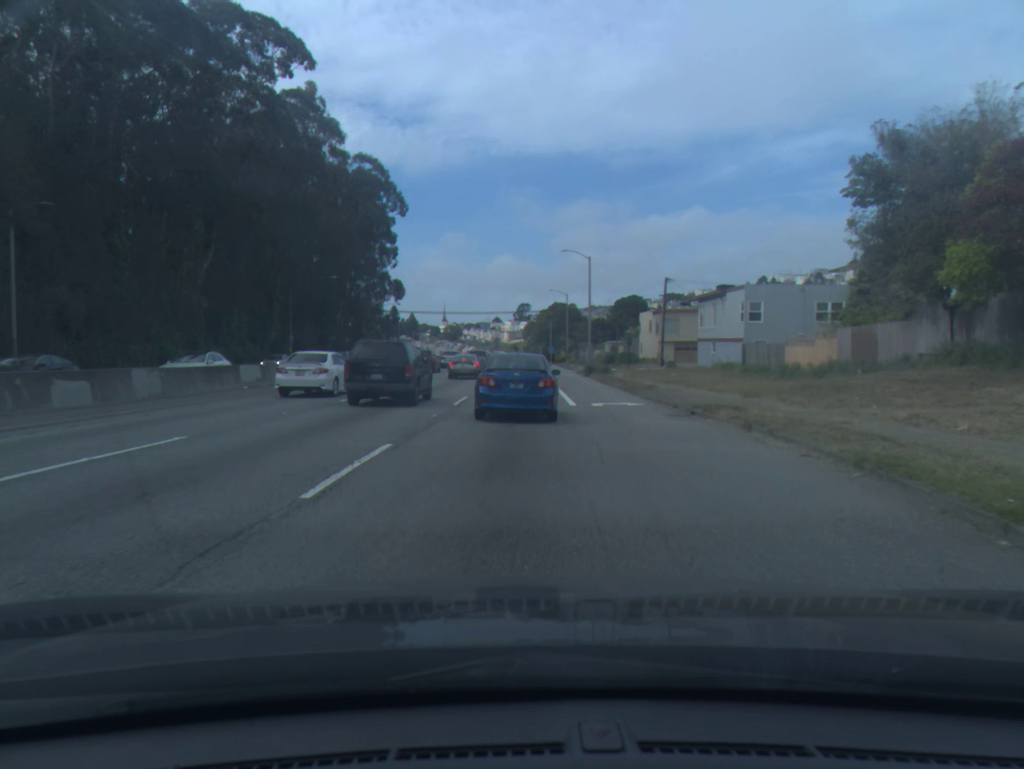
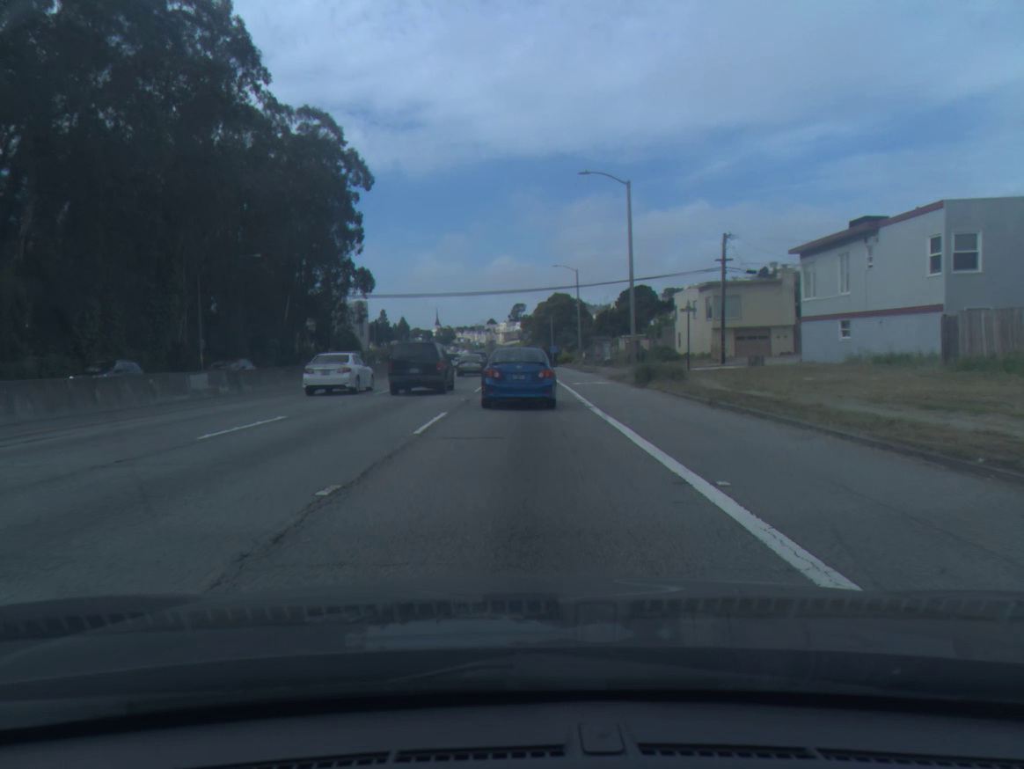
(+0.1, +25.0) m; 0°
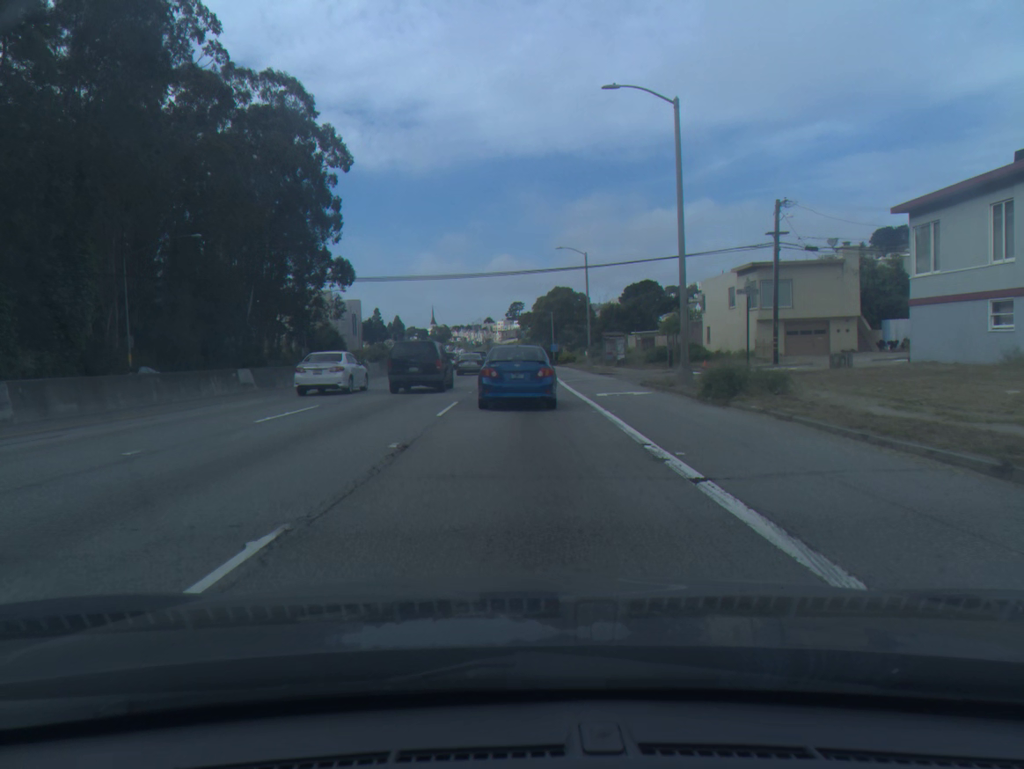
(0.0, +11.6) m; 0°
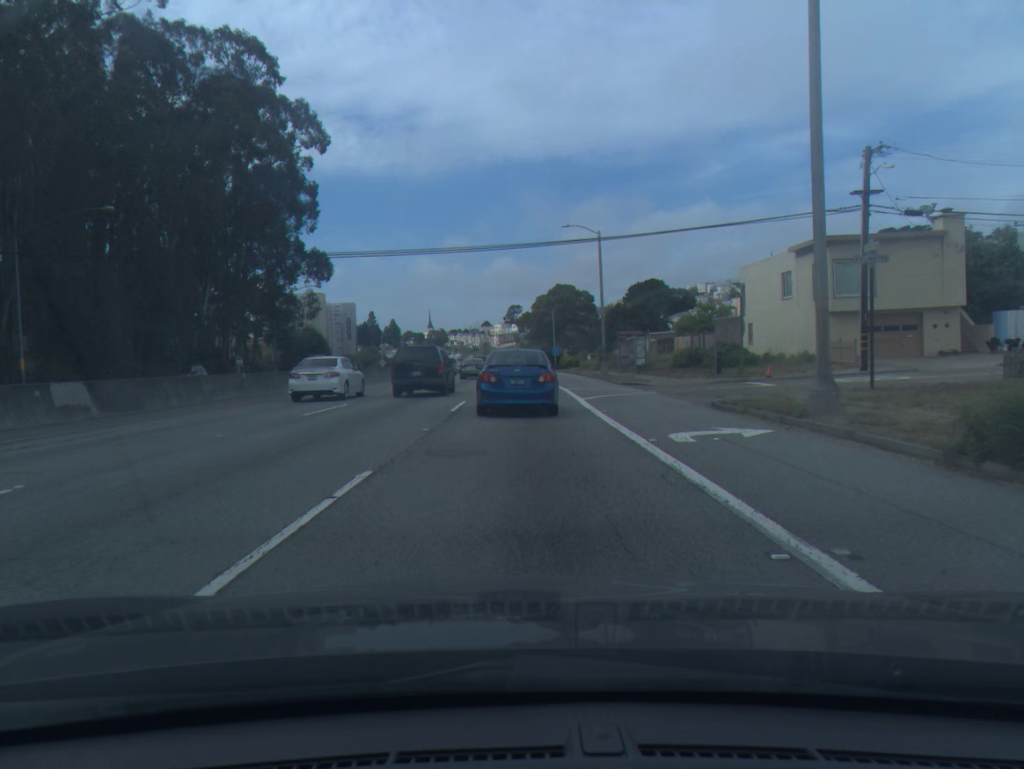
(0.0, +11.7) m; 0°
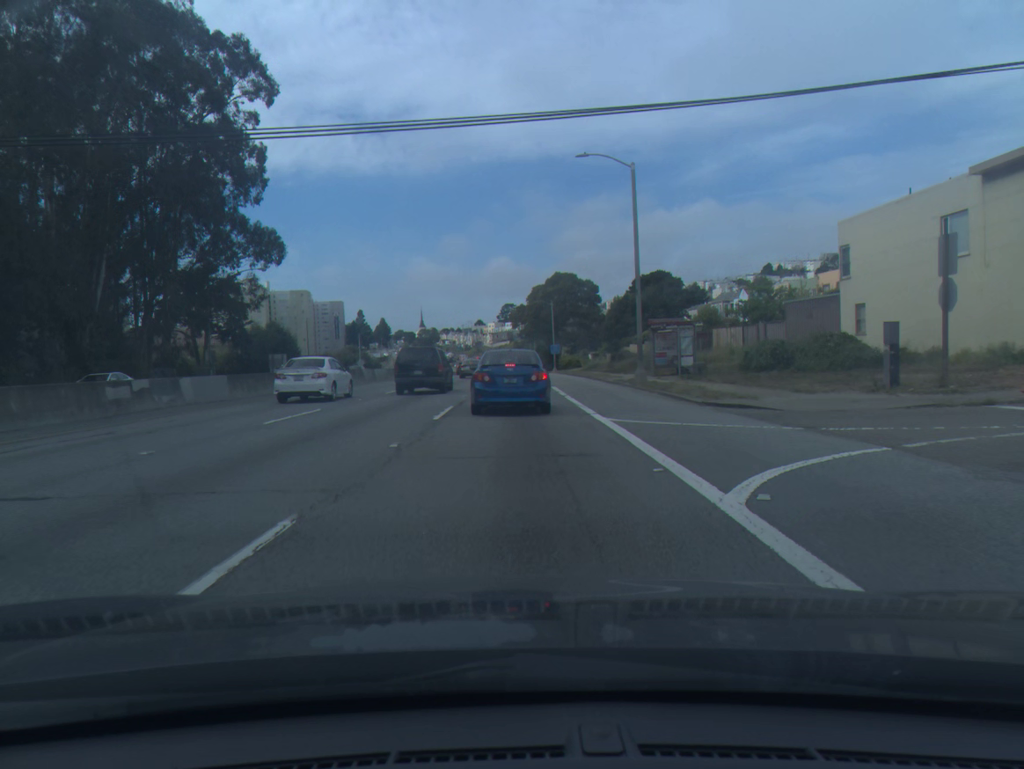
(+0.1, +17.2) m; +1°
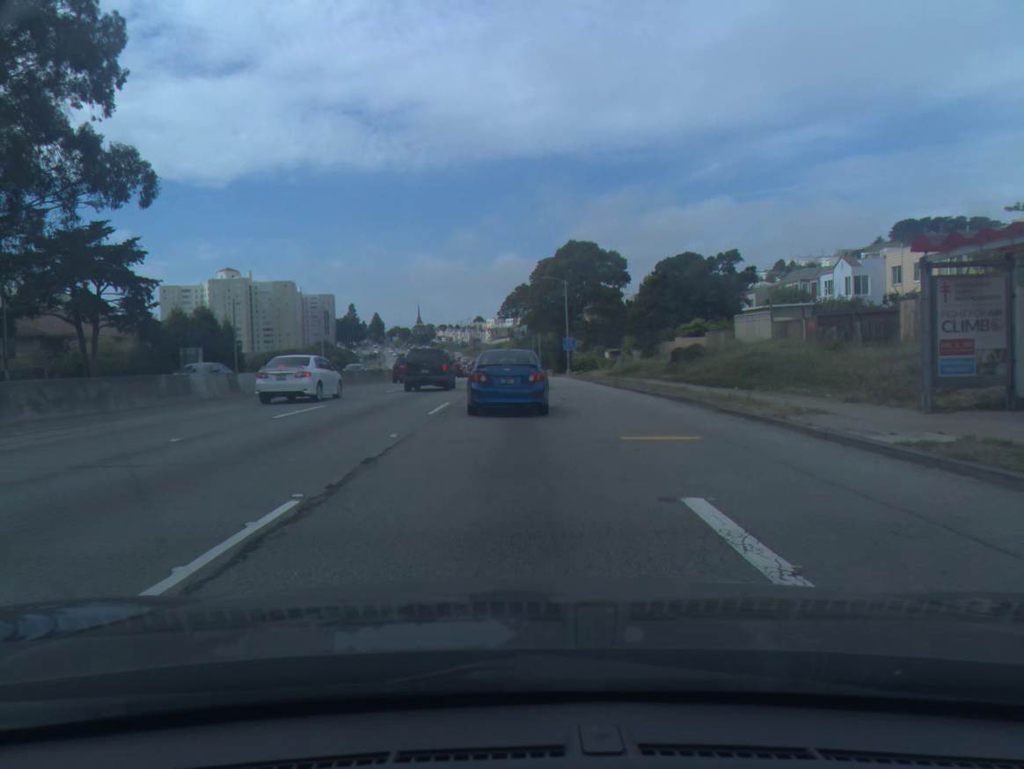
(-0.1, +28.3) m; -1°
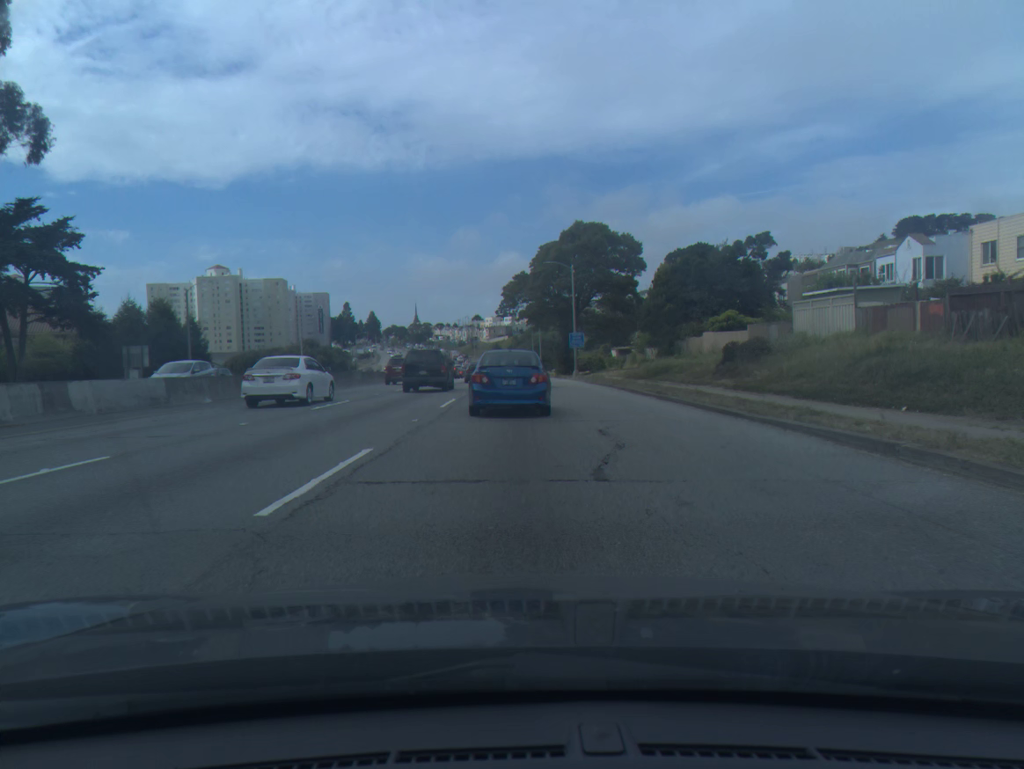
(0.0, +11.4) m; 0°
